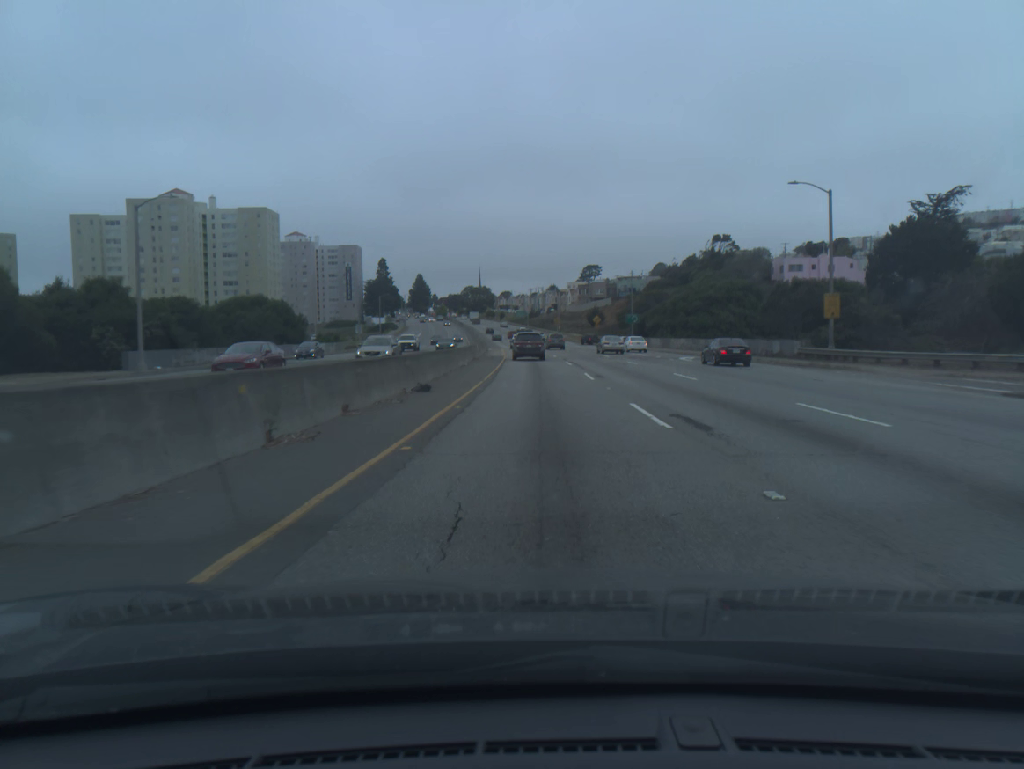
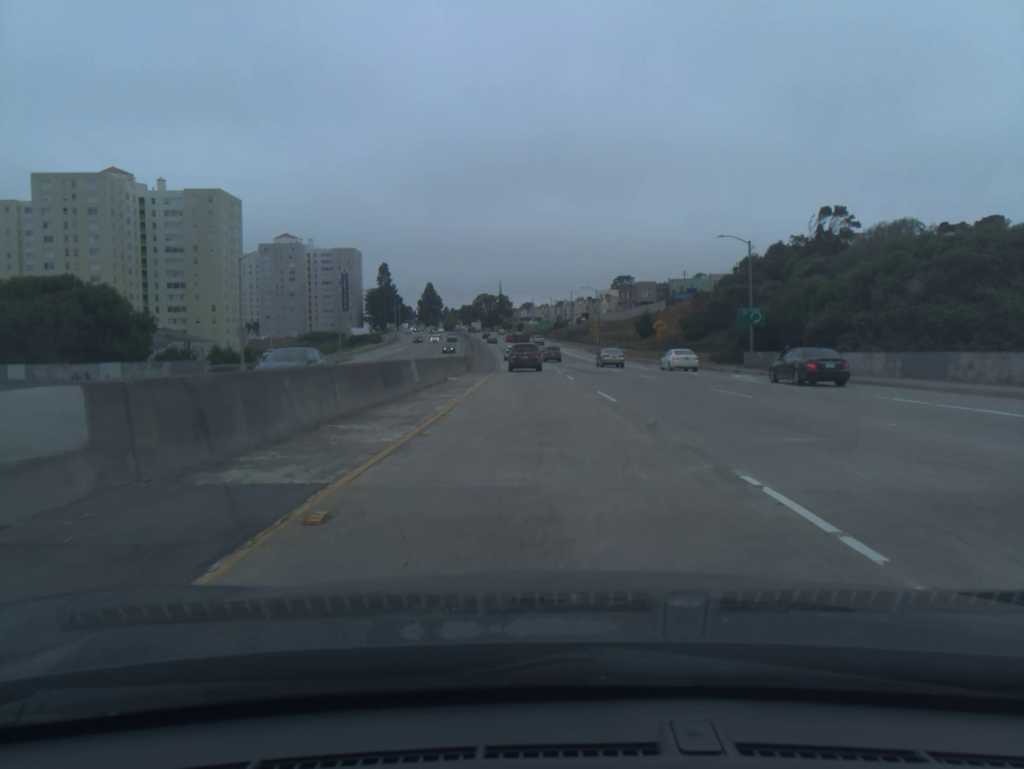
(-0.7, +51.8) m; -2°
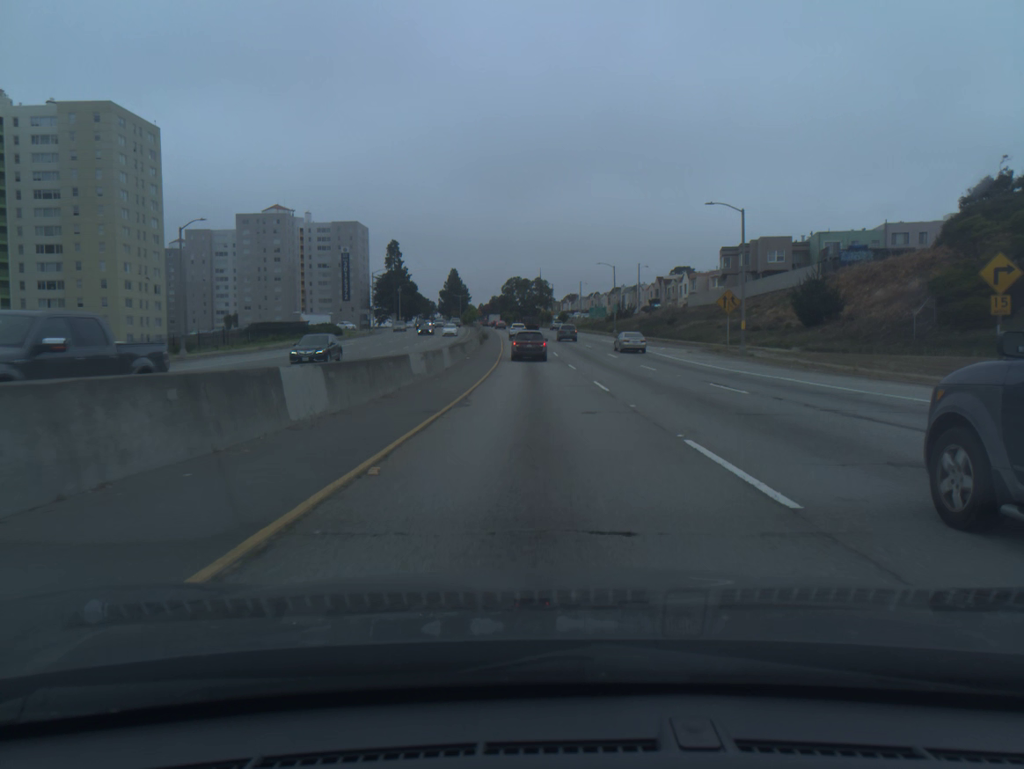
(-1.7, +64.0) m; -3°
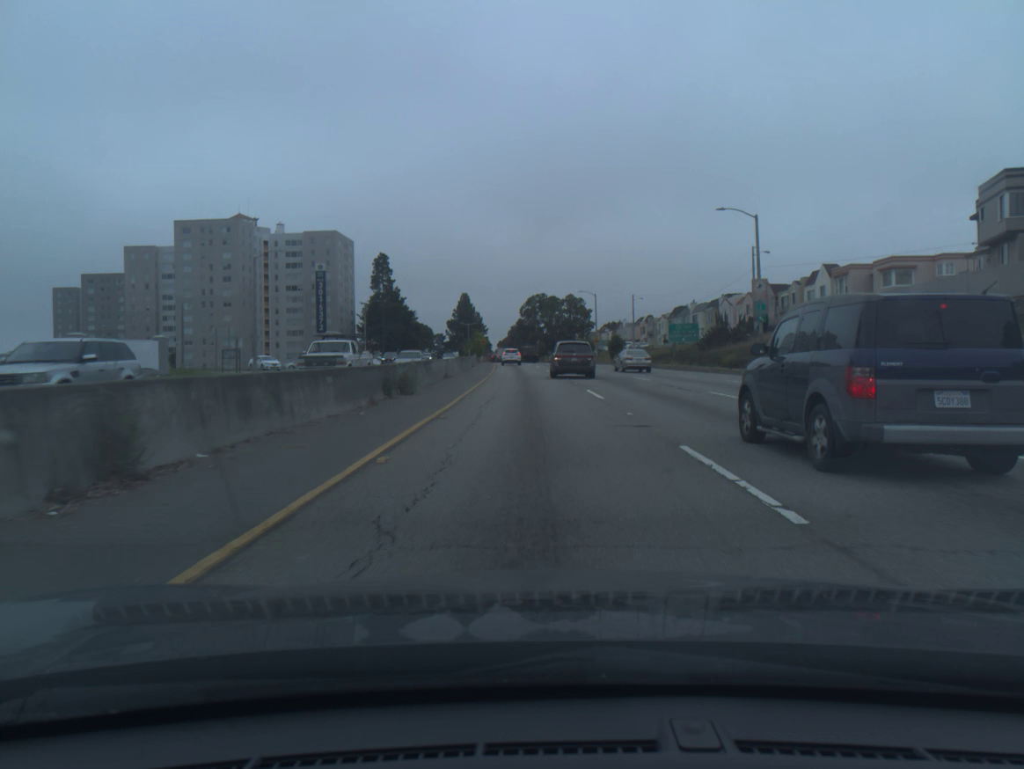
(-1.0, +59.9) m; -2°
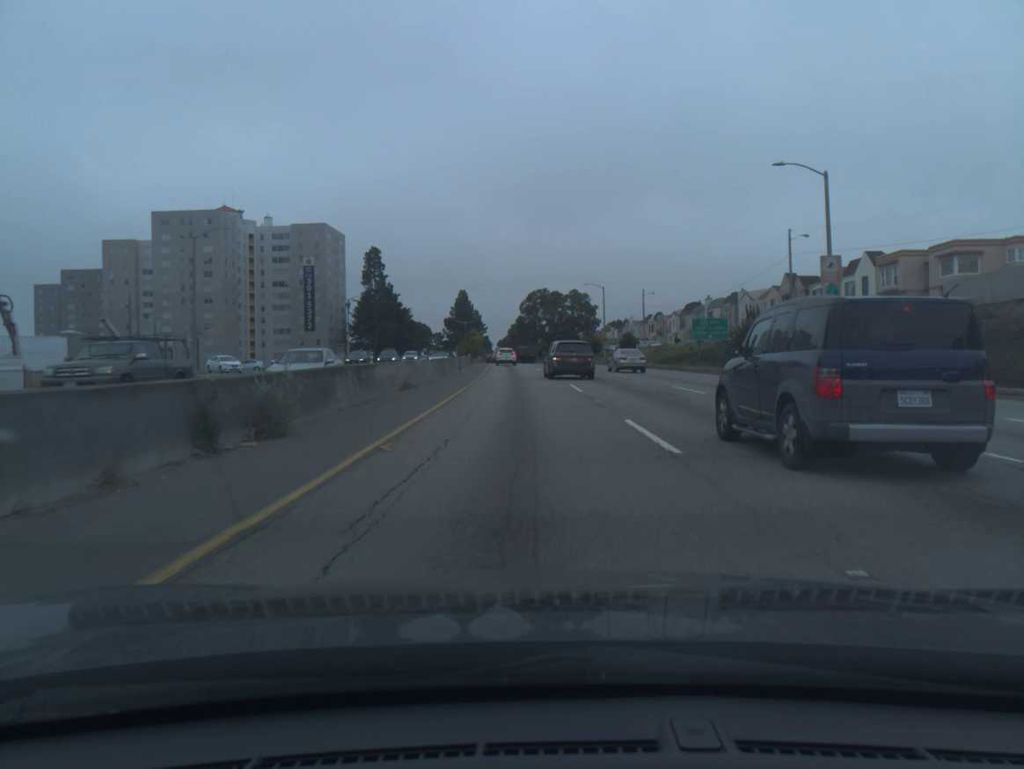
(0.0, +11.0) m; 0°
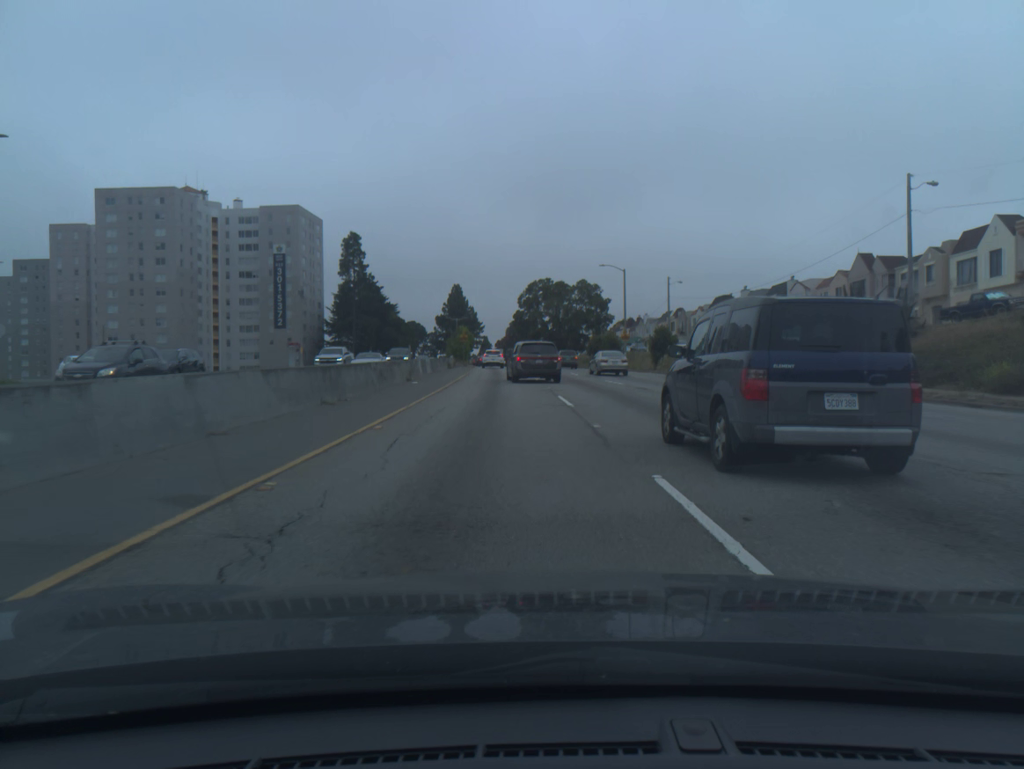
(-0.1, +21.0) m; 0°
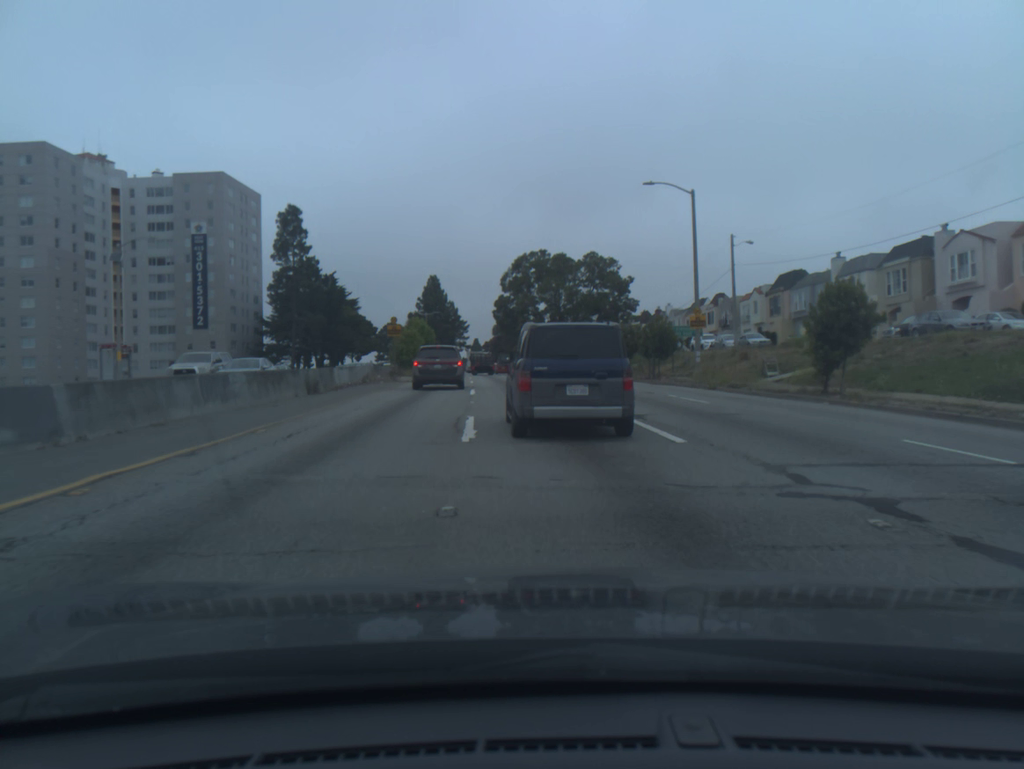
(+0.2, +36.3) m; 0°
